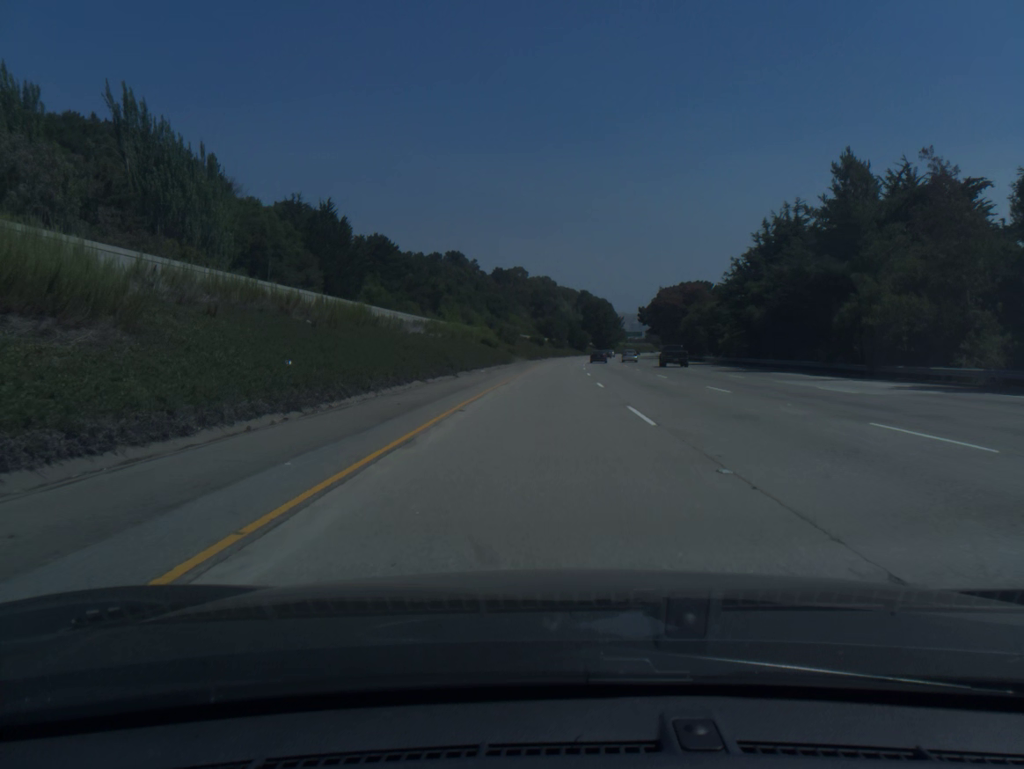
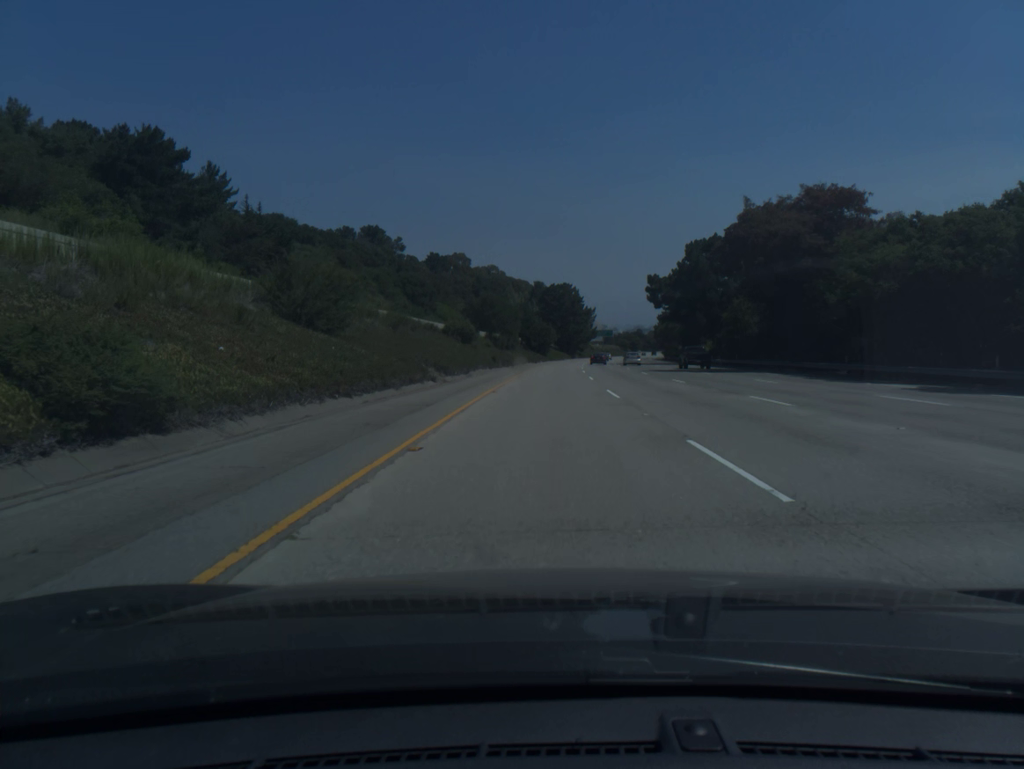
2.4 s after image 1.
(+2.2, +79.5) m; +4°
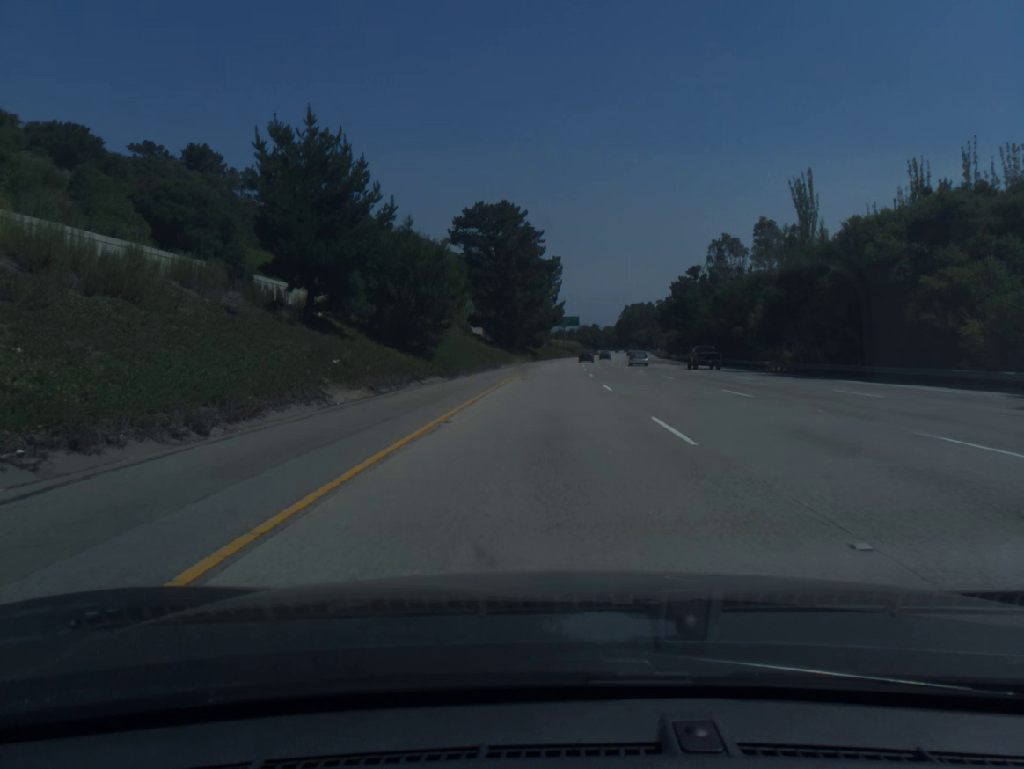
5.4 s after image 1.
(+3.4, +98.8) m; +4°
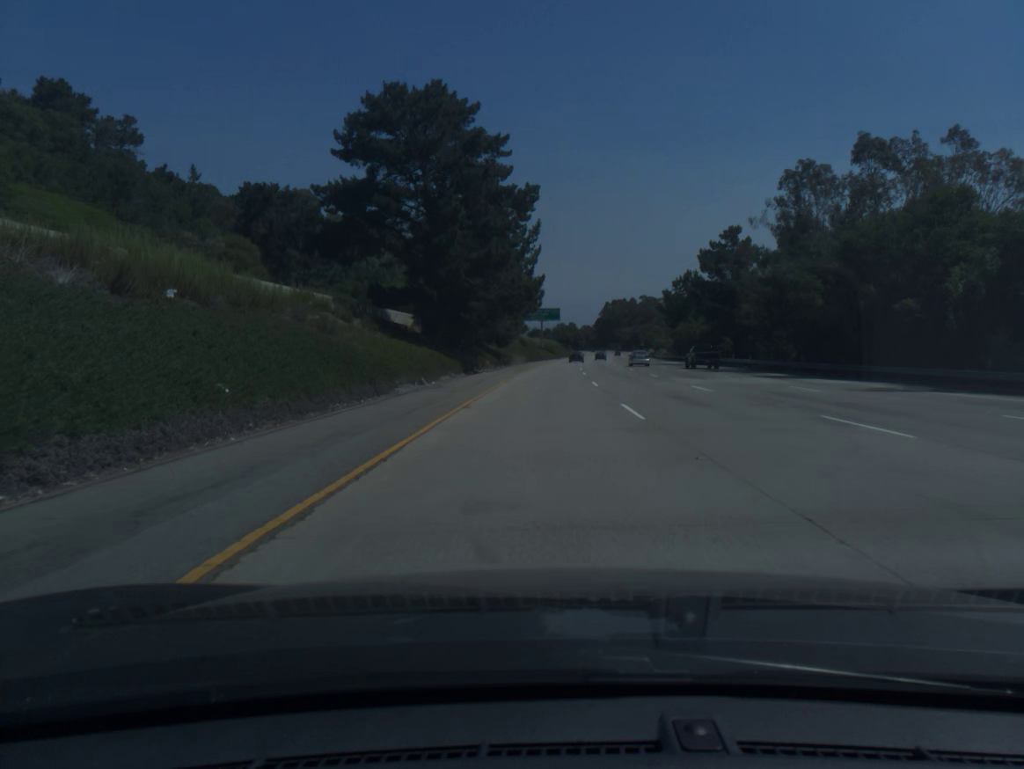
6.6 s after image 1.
(+0.7, +39.6) m; +2°
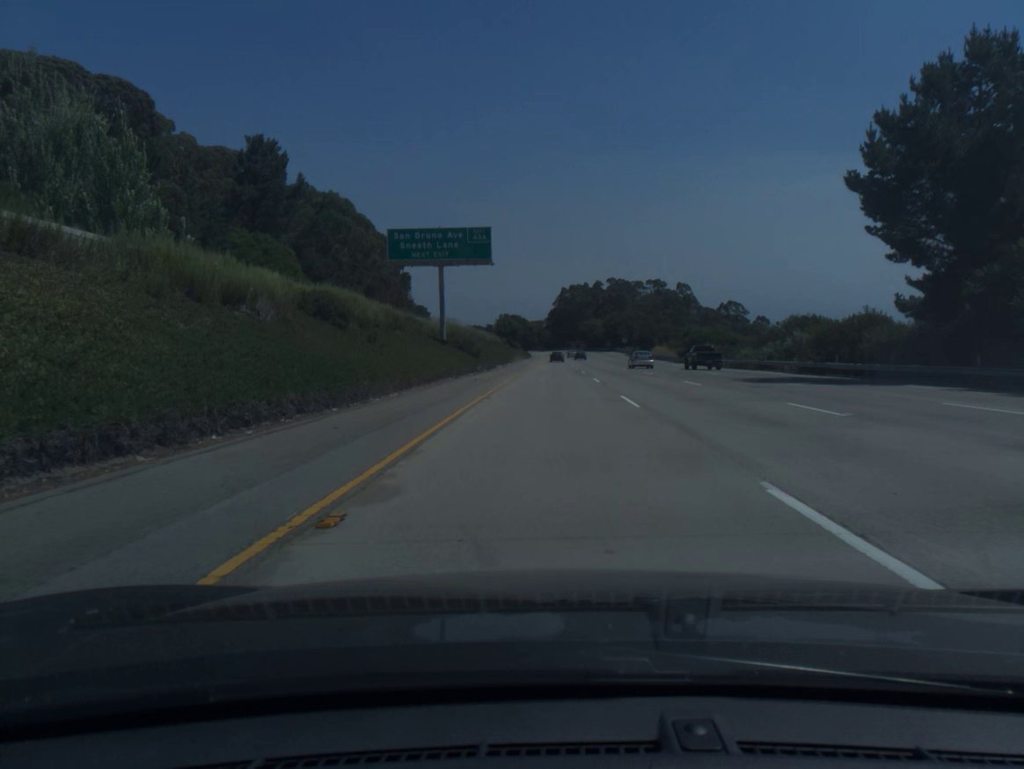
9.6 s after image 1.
(+3.2, +99.3) m; +4°
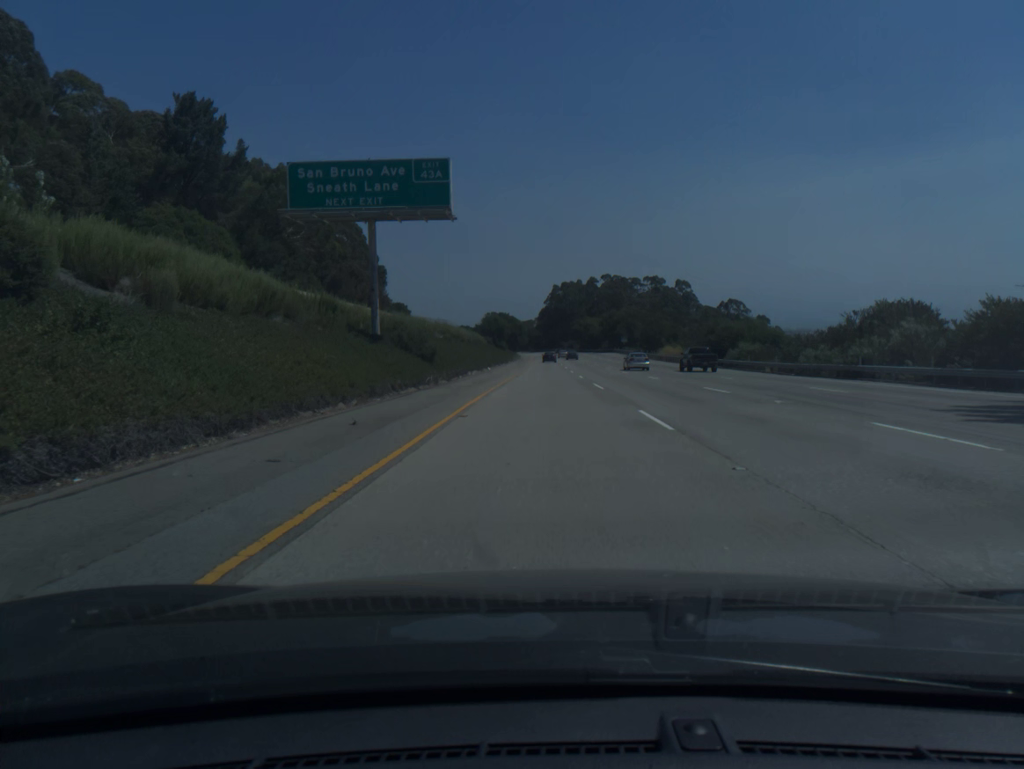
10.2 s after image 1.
(+0.2, +19.9) m; +1°
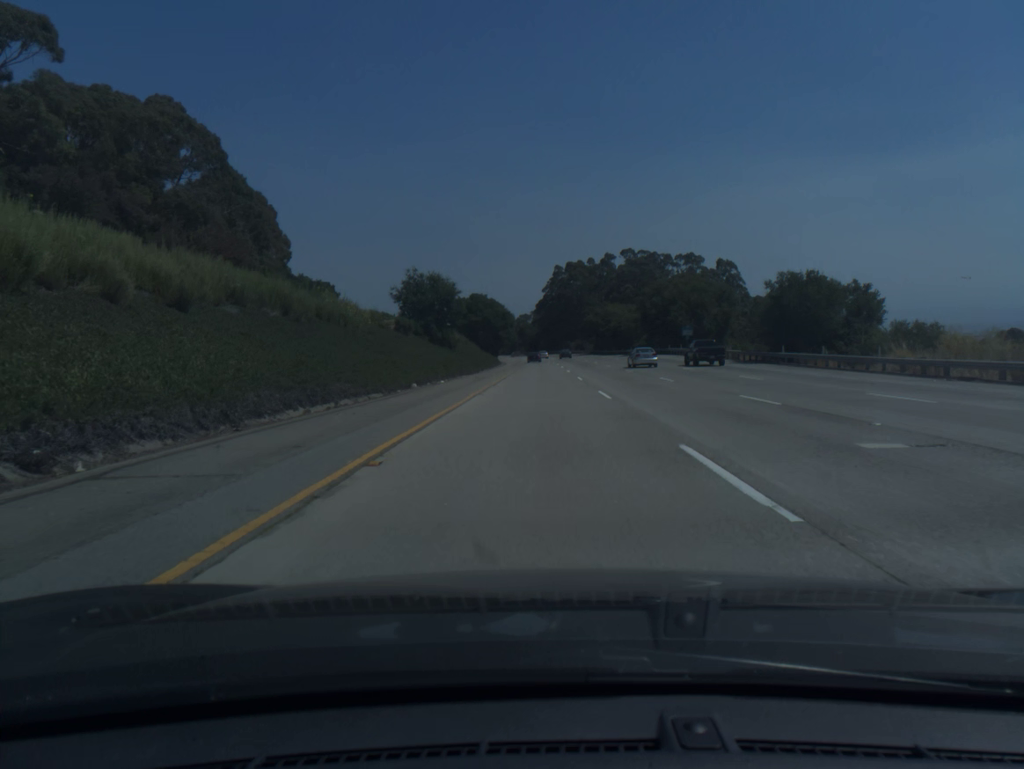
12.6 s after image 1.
(+0.4, +79.6) m; 0°
